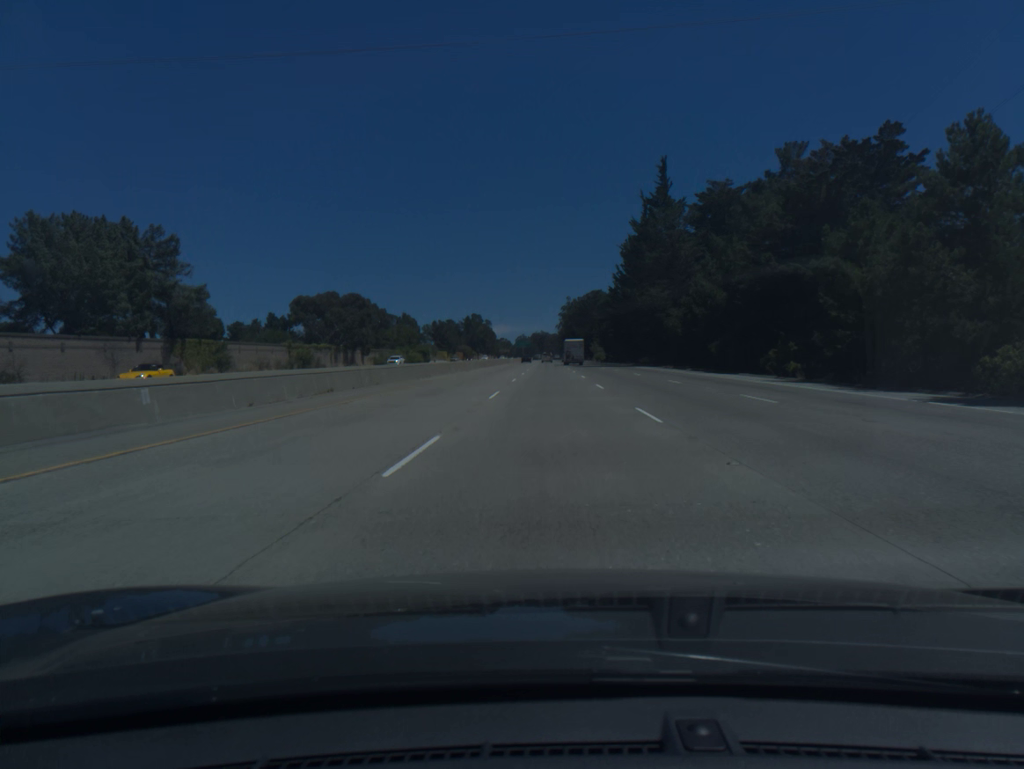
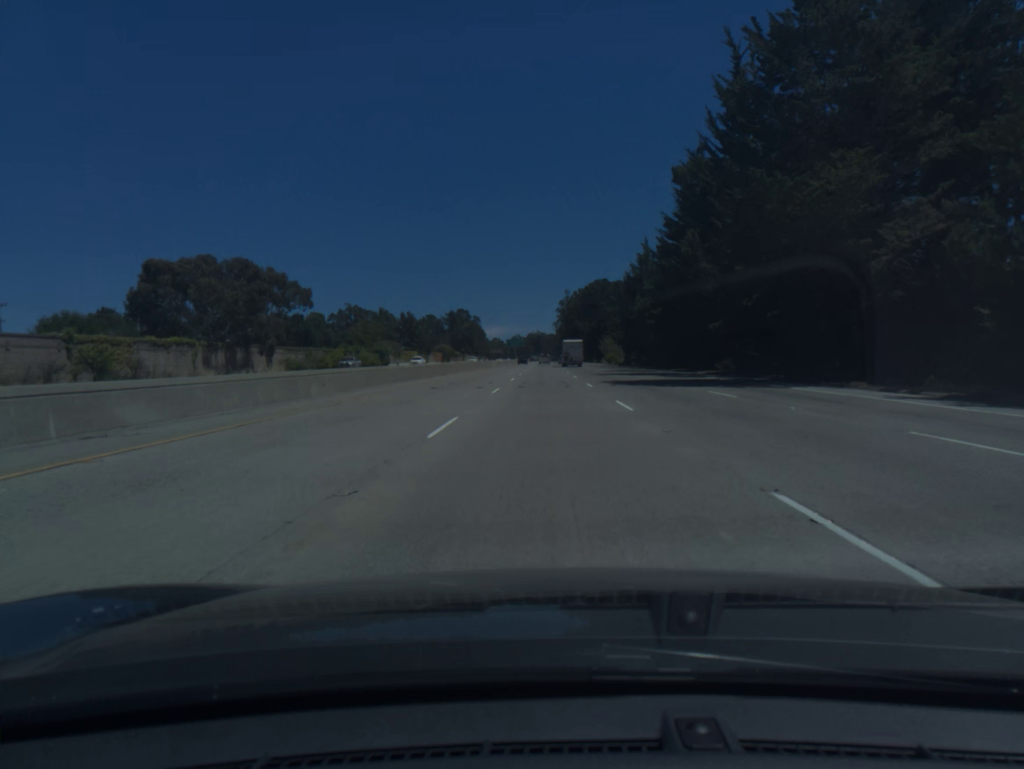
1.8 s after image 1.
(+0.2, +54.6) m; 0°
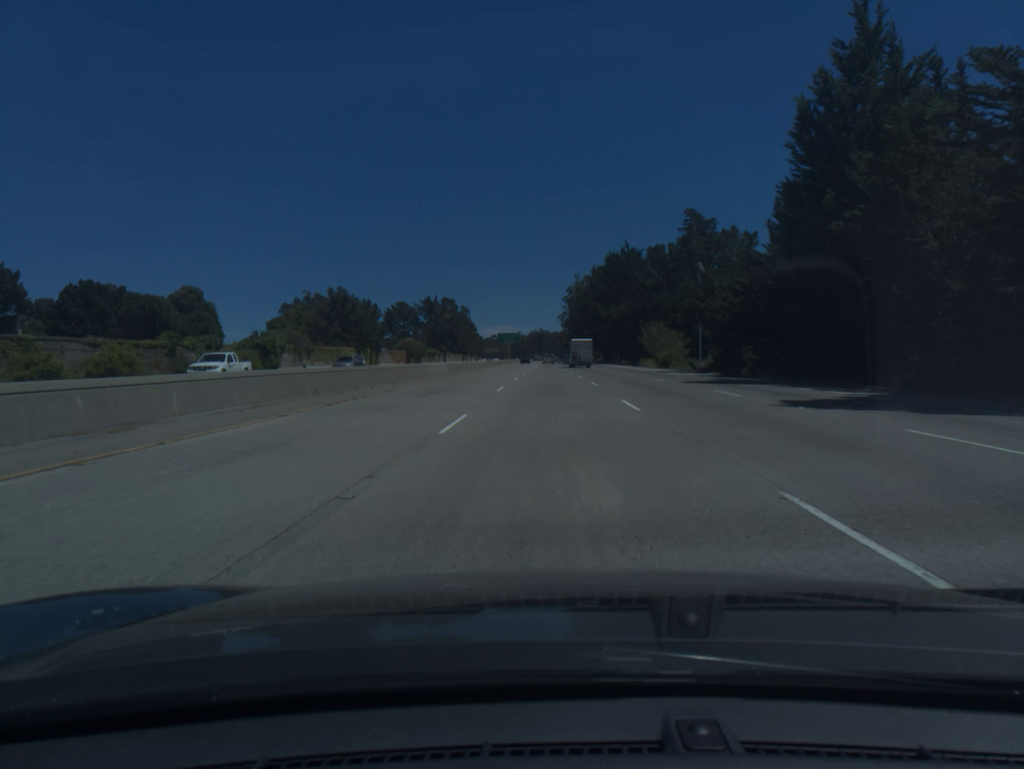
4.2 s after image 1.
(-0.2, +73.1) m; 0°
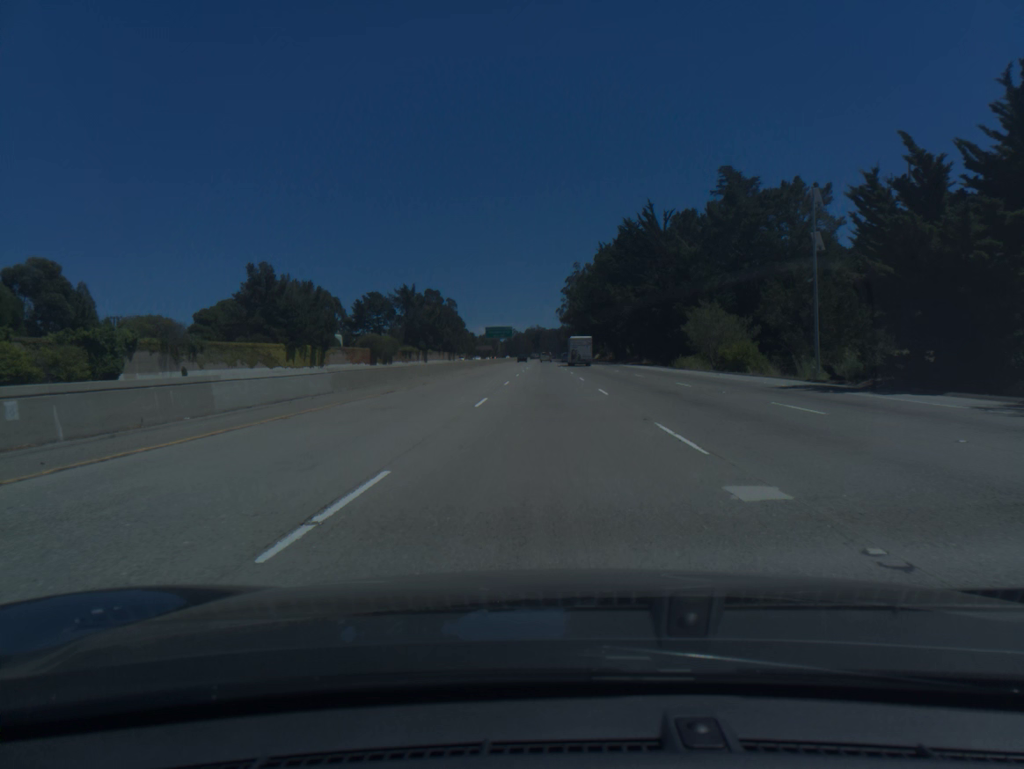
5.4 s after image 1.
(0.0, +36.7) m; 0°
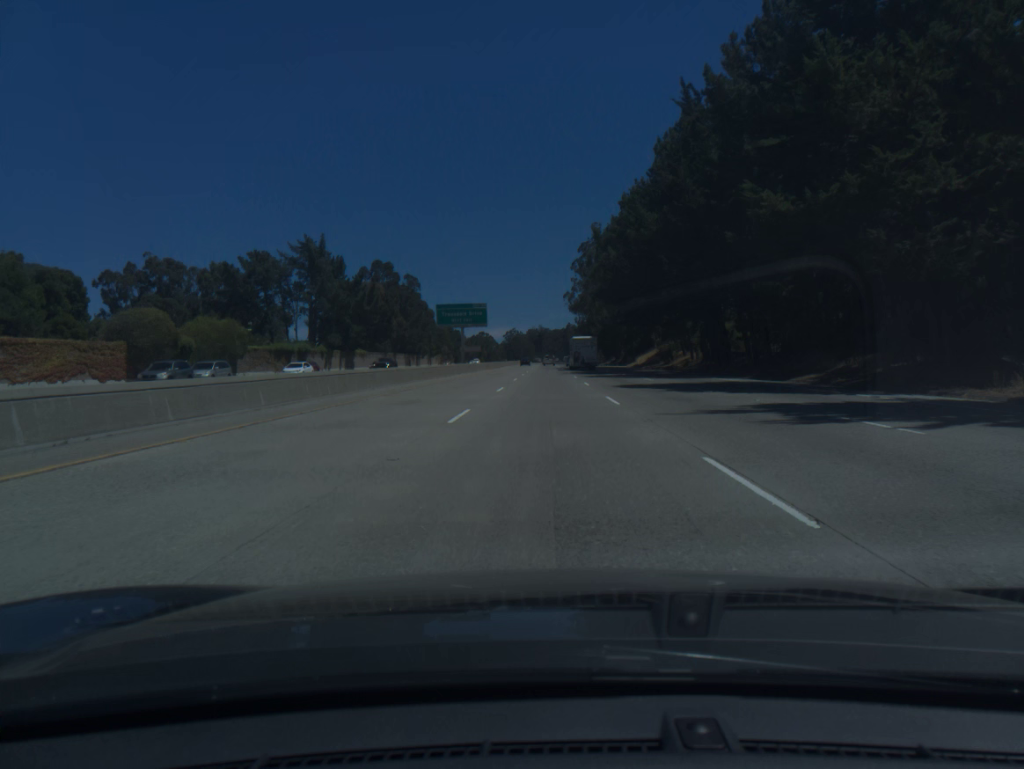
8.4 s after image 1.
(0.0, +91.8) m; 0°
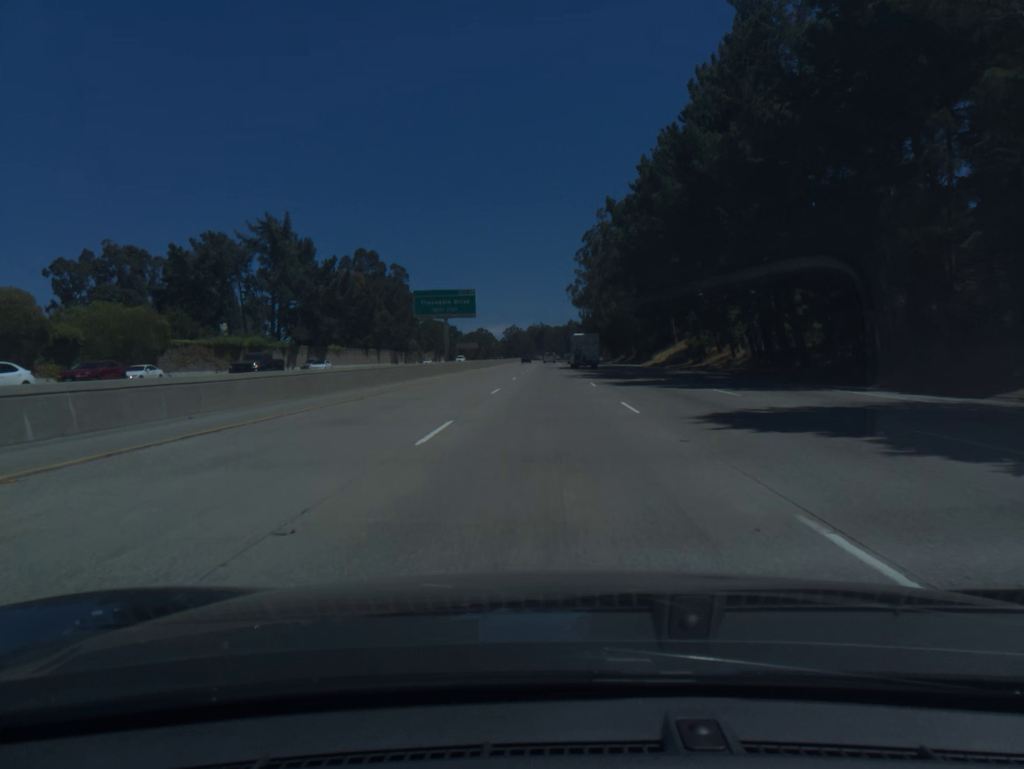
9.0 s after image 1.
(0.0, +18.3) m; 0°
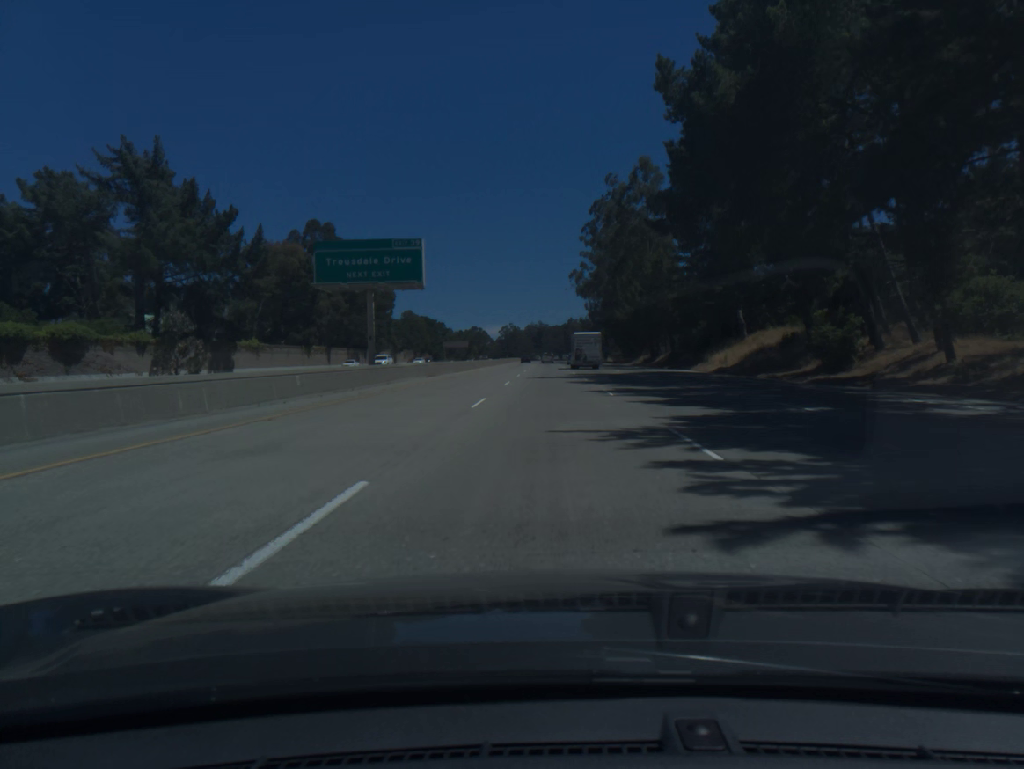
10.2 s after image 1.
(0.0, +36.6) m; 0°
